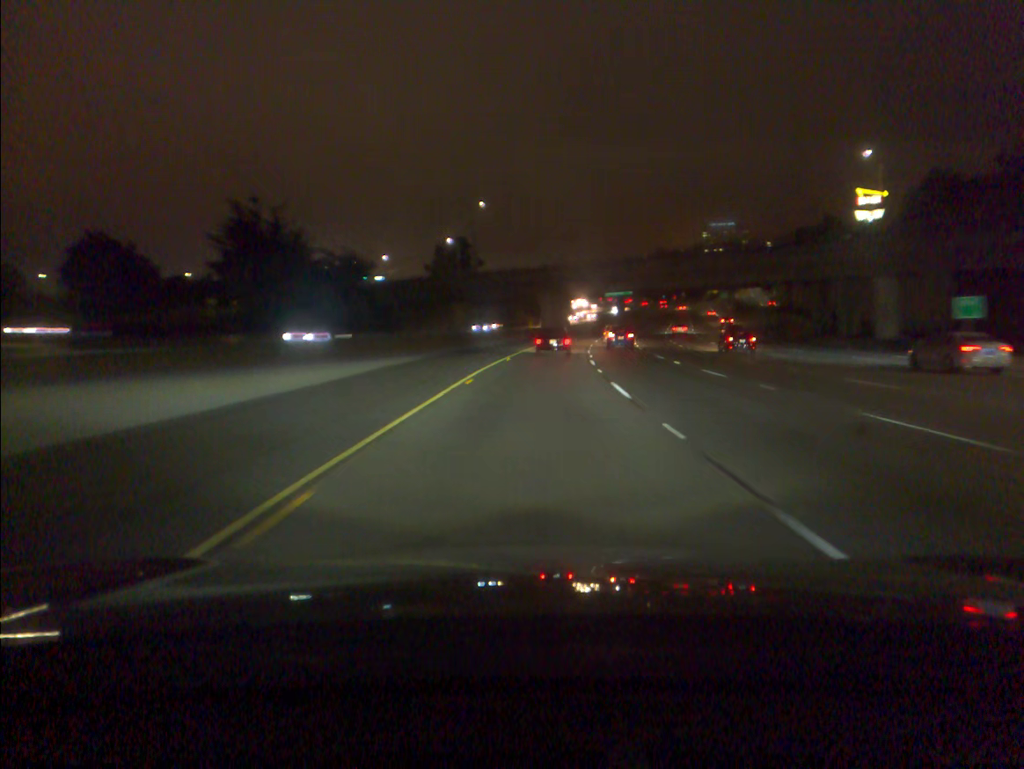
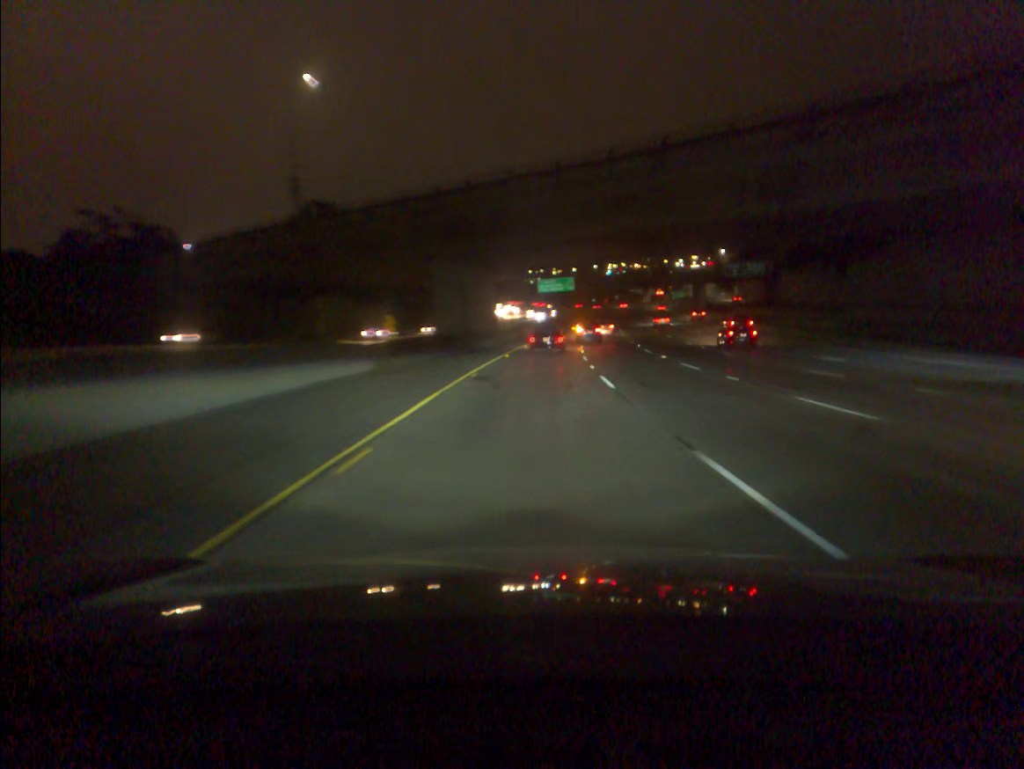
(+2.7, +55.9) m; +6°
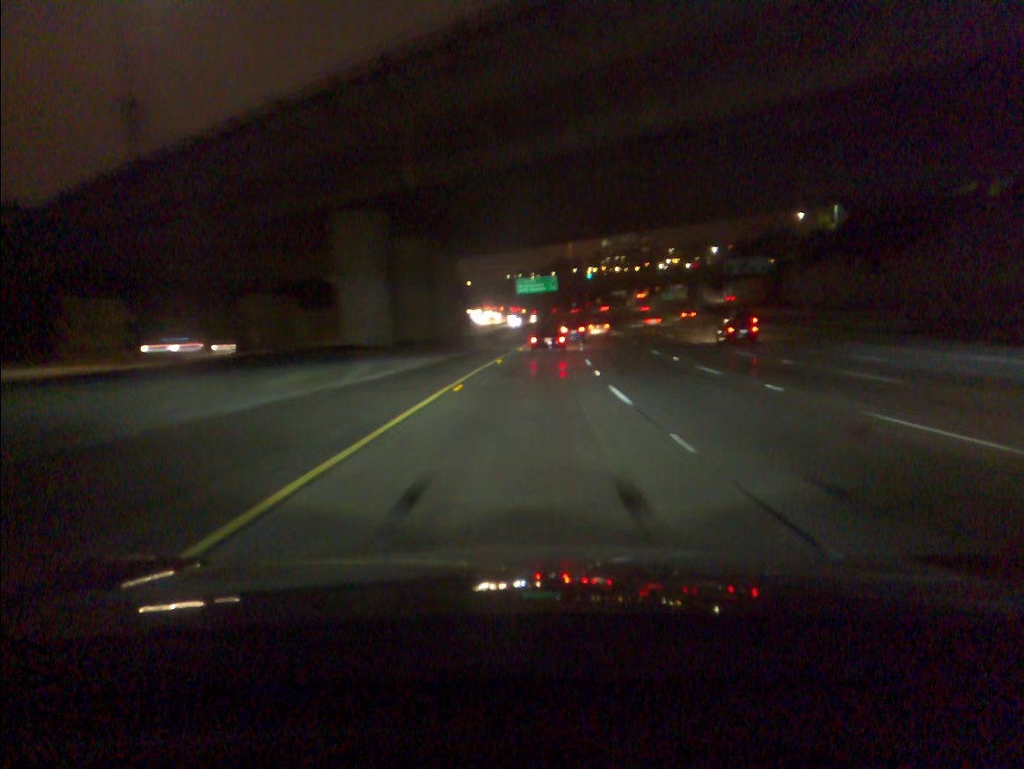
(+0.3, +18.7) m; +2°
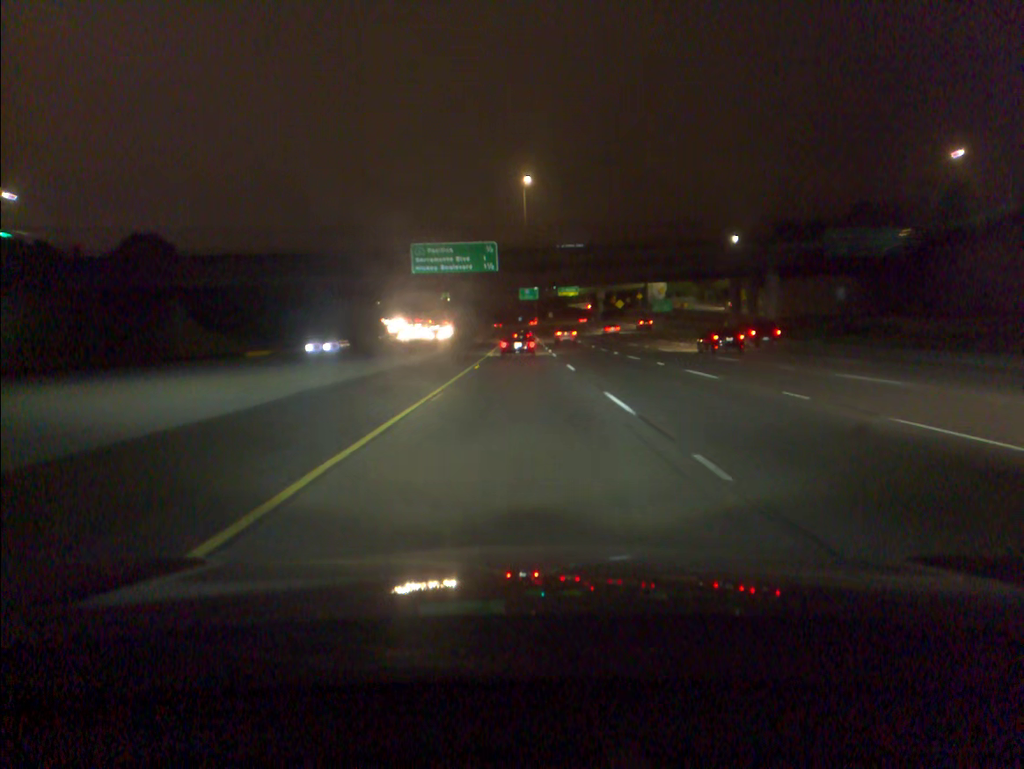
(+3.4, +74.2) m; +4°
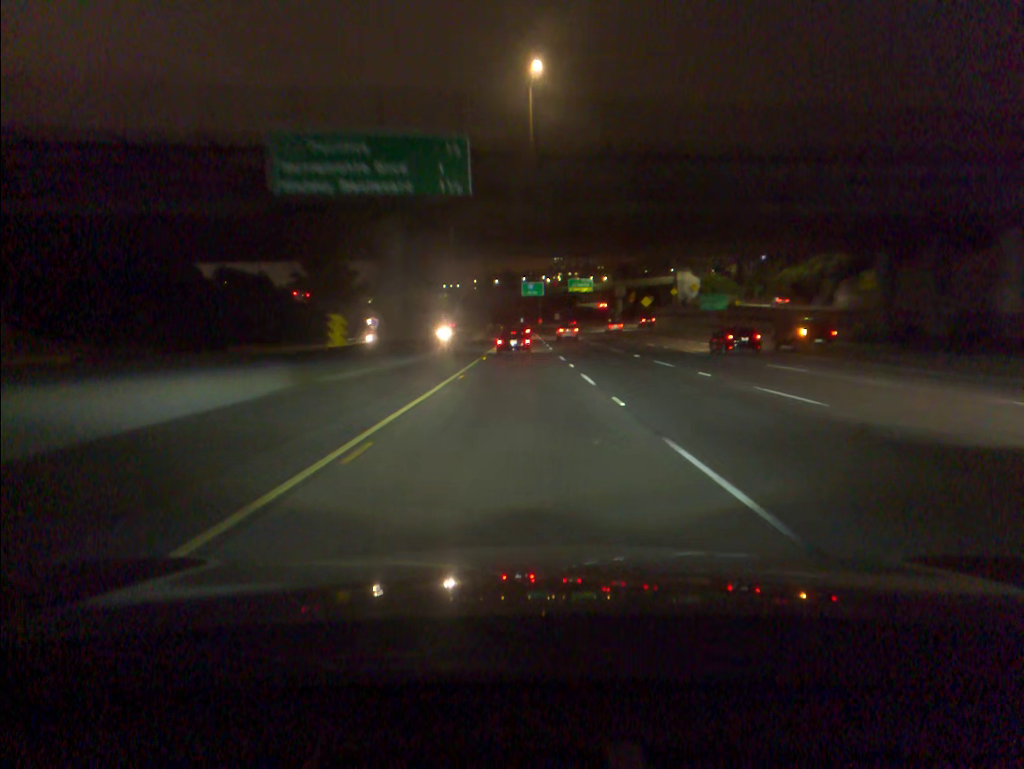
(-0.1, +37.1) m; 0°
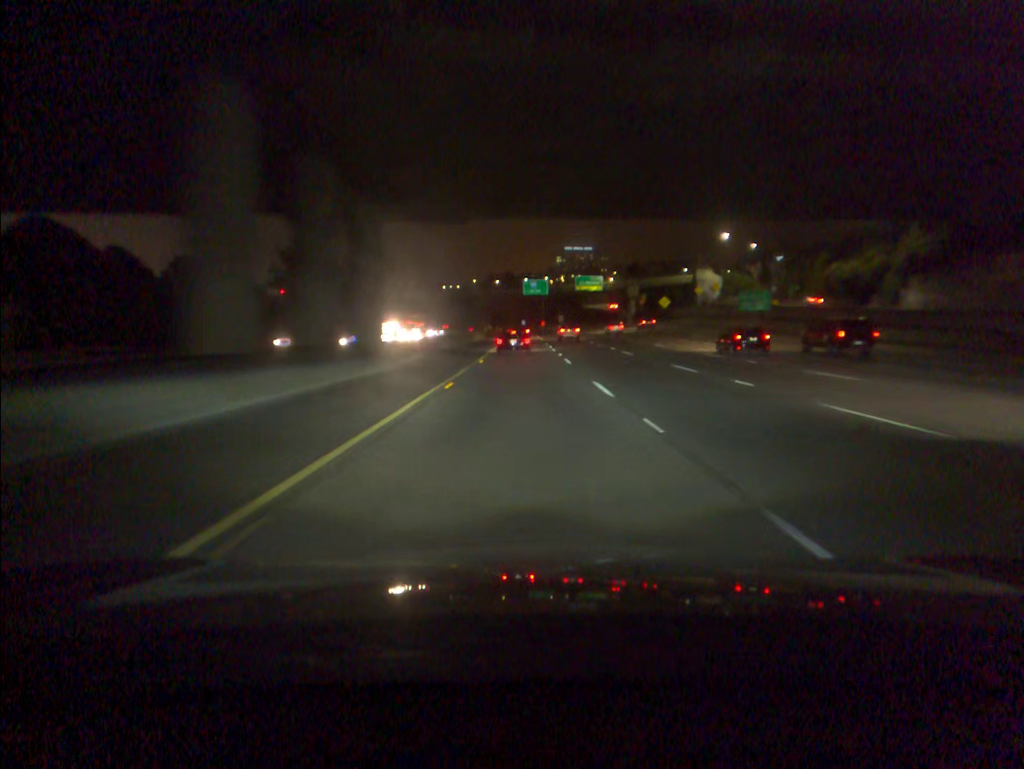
(0.0, +18.6) m; 0°
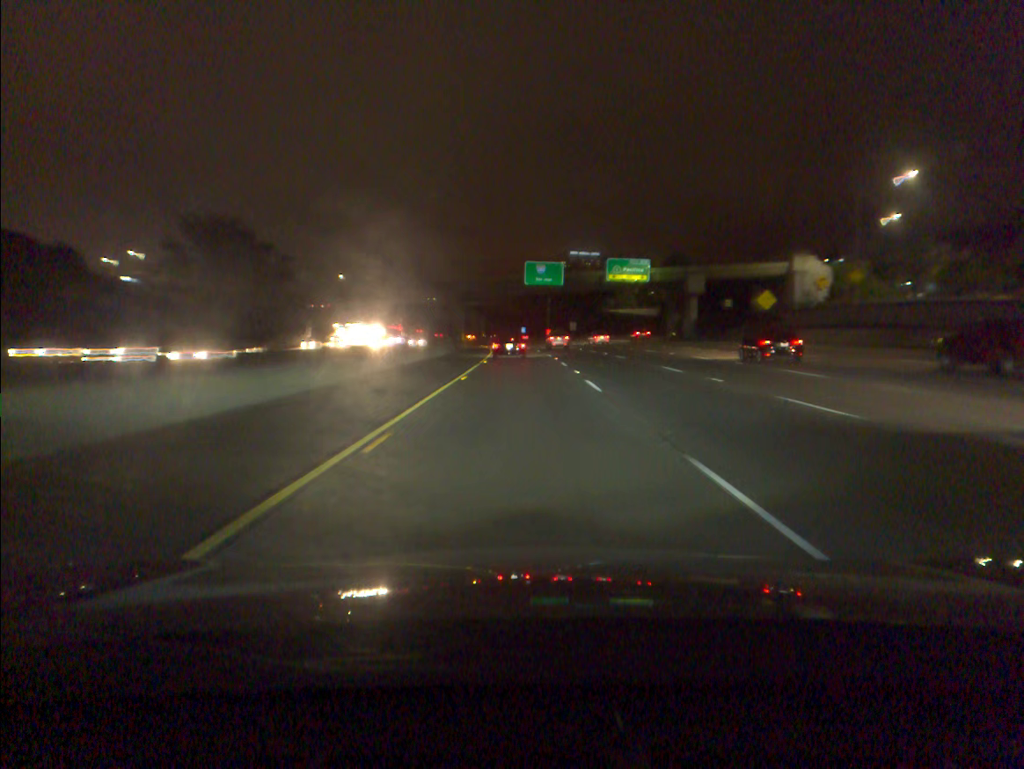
(0.0, +55.7) m; 0°
